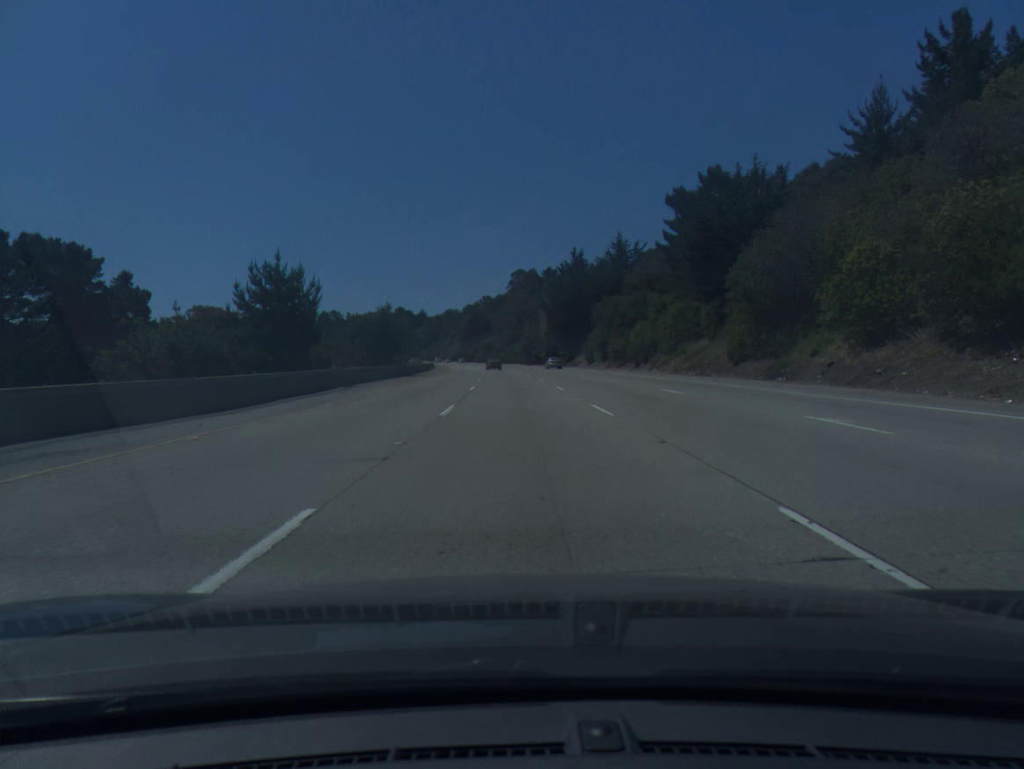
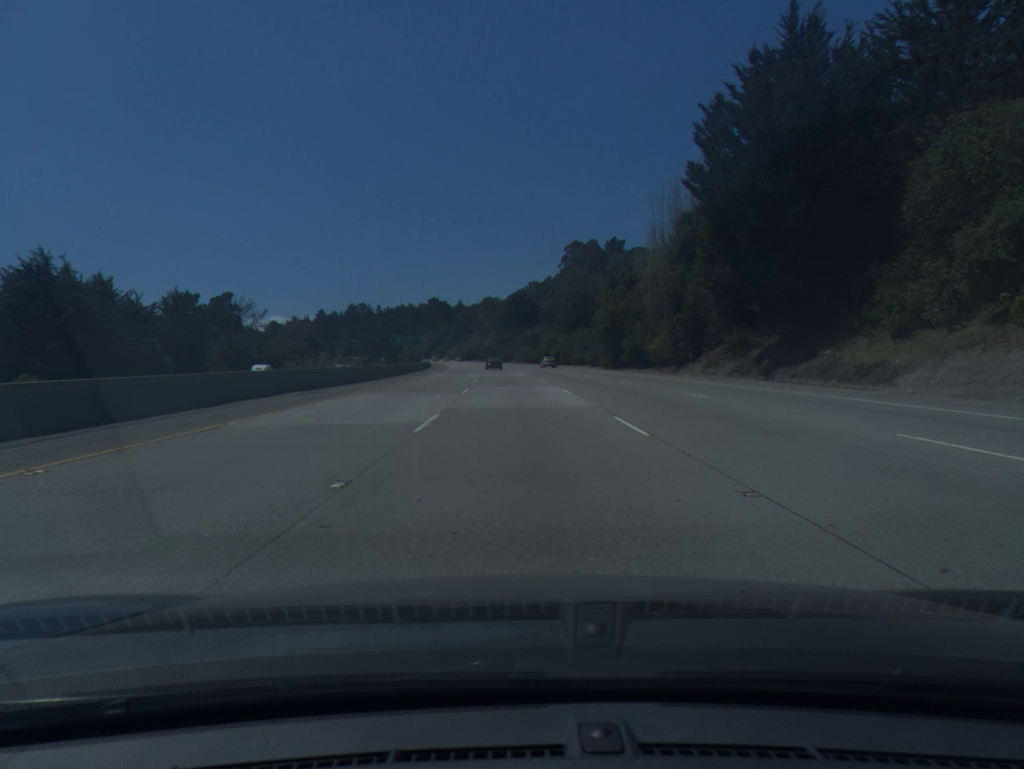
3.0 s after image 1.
(-2.8, +91.5) m; -4°
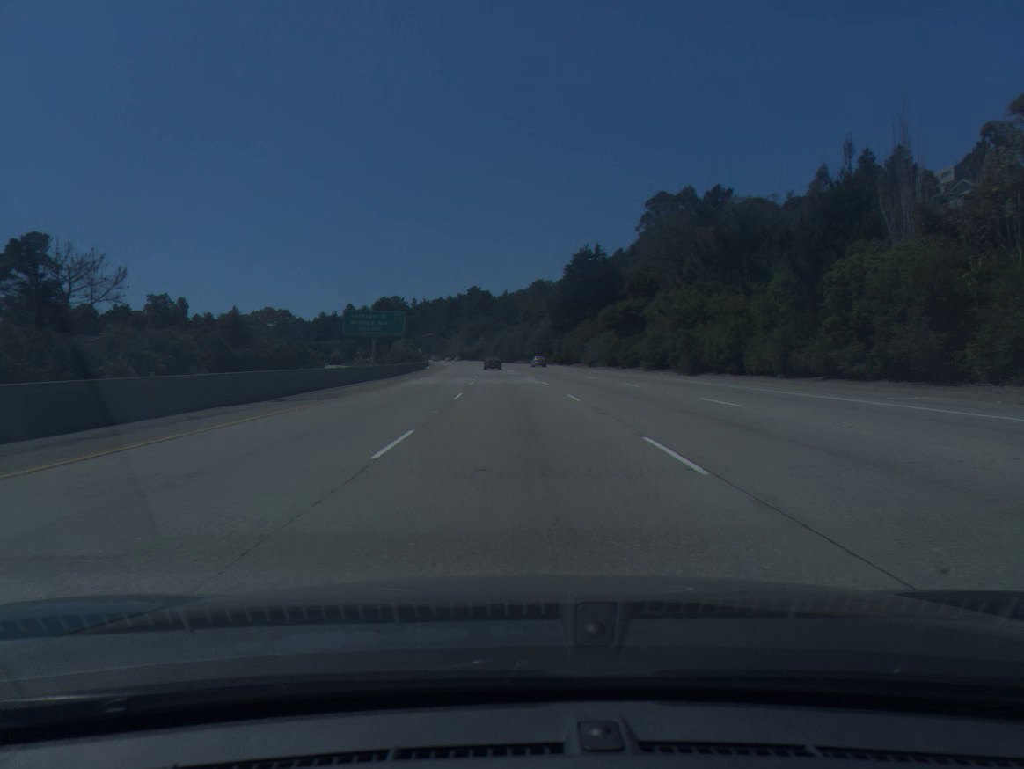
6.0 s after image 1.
(-2.9, +91.3) m; -4°
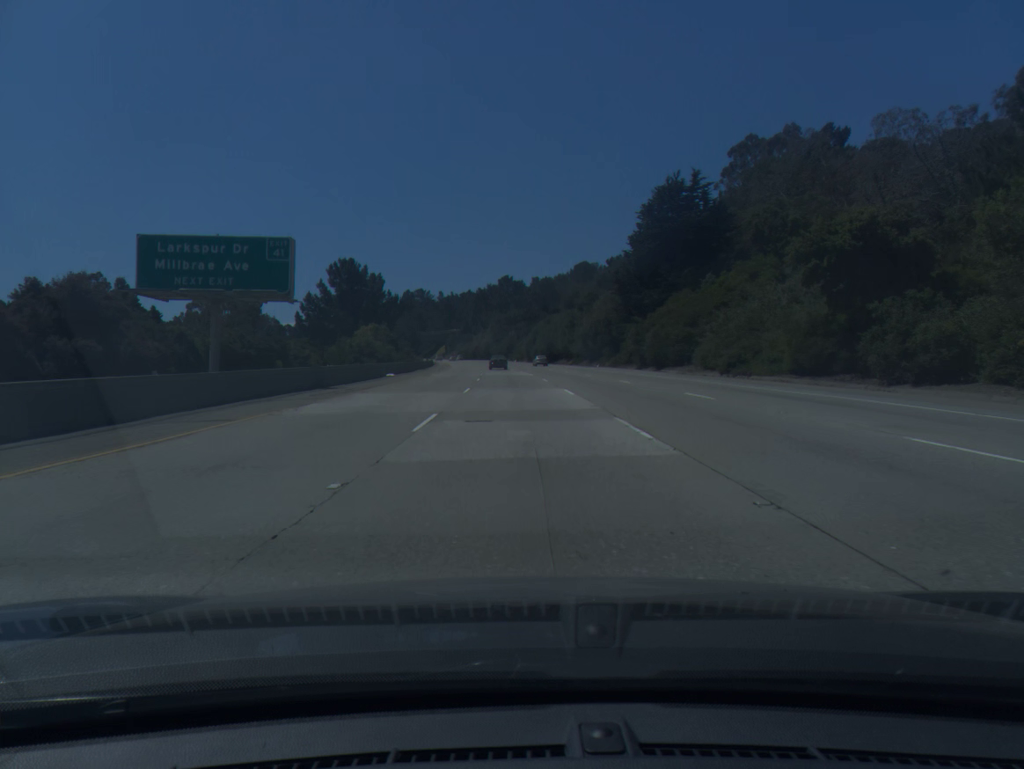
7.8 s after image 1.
(-1.2, +54.8) m; -3°
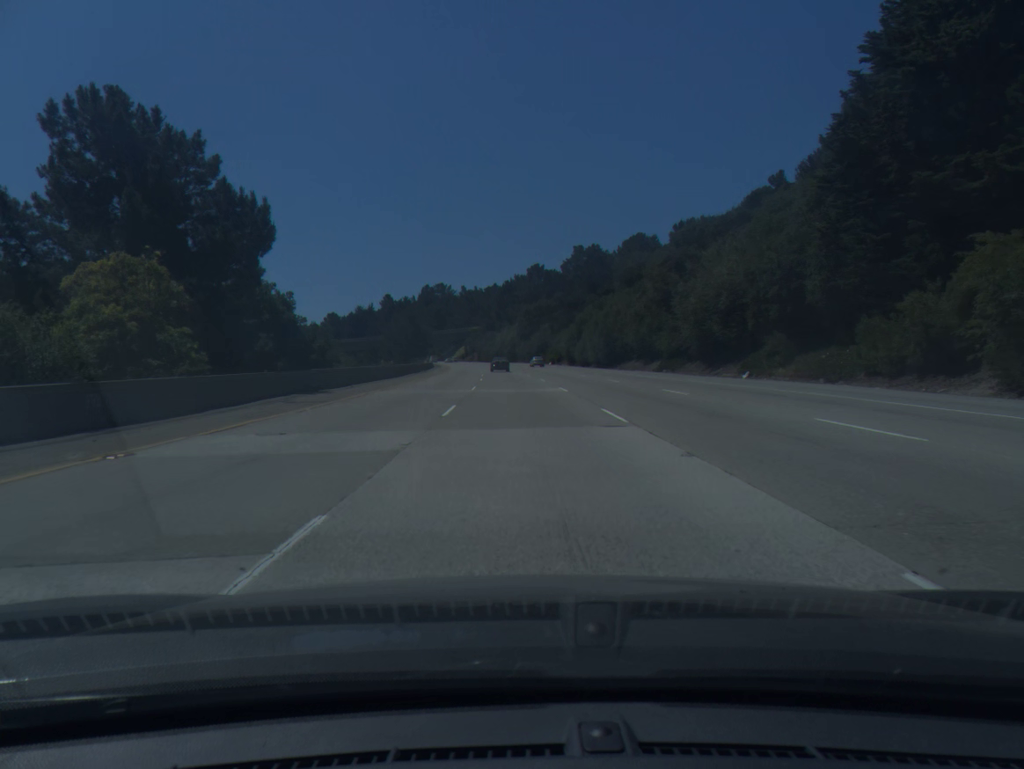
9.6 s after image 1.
(-1.1, +54.8) m; -2°
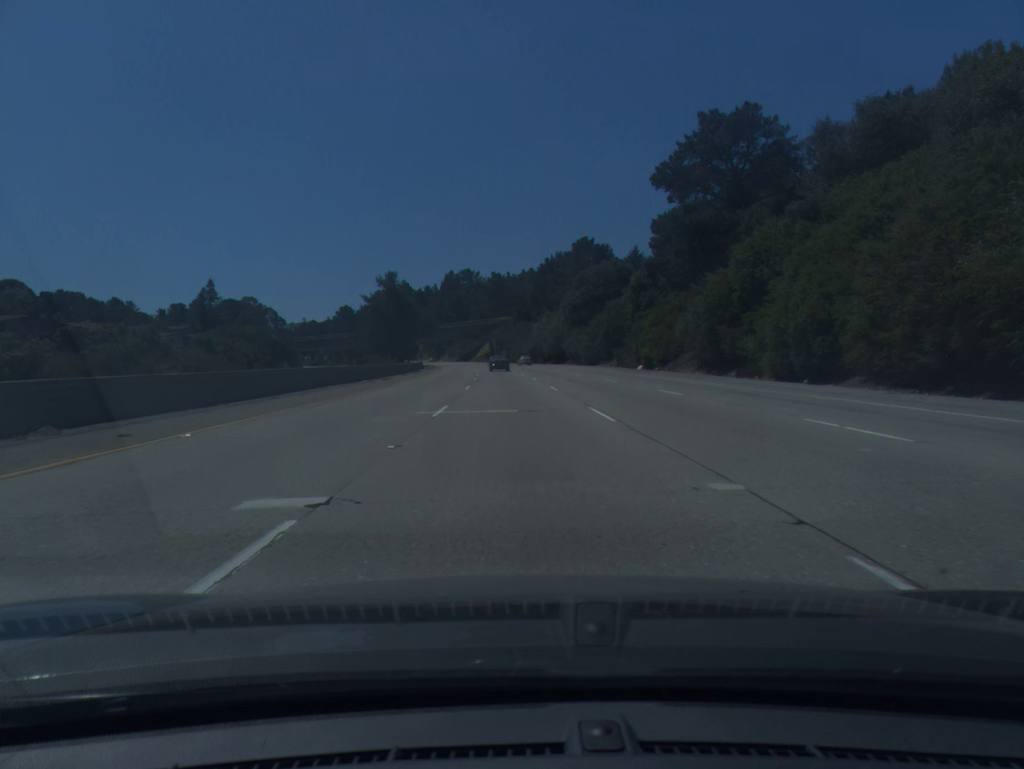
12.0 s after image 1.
(-1.7, +73.1) m; -3°
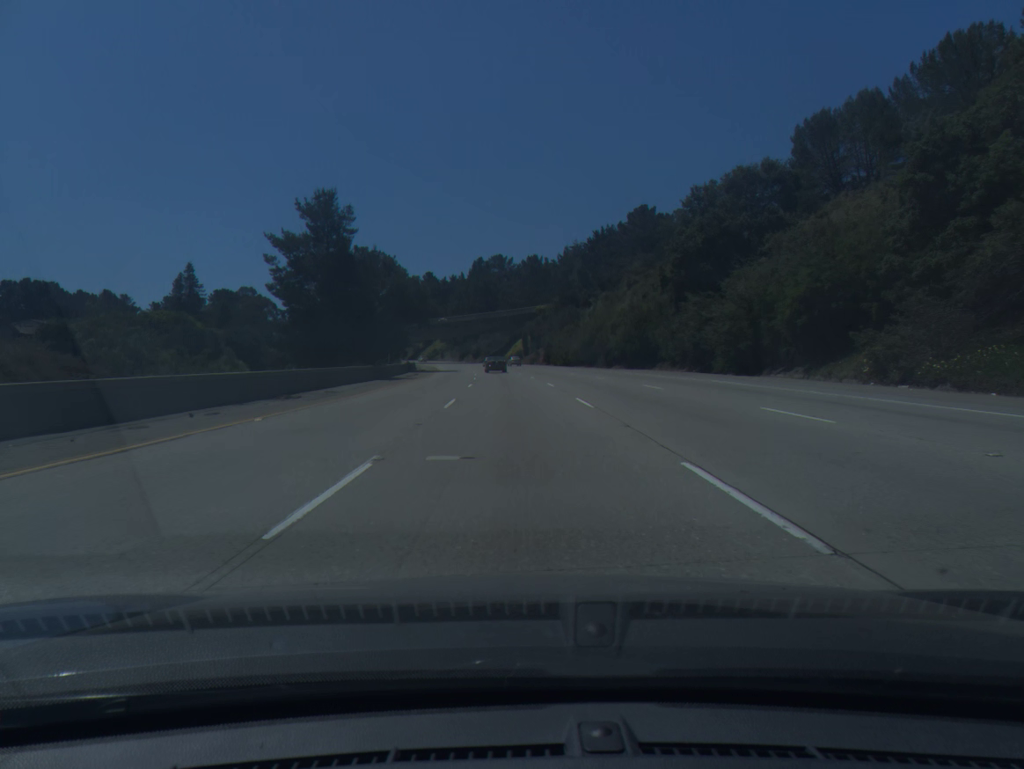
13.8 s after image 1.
(-1.2, +54.7) m; -3°
